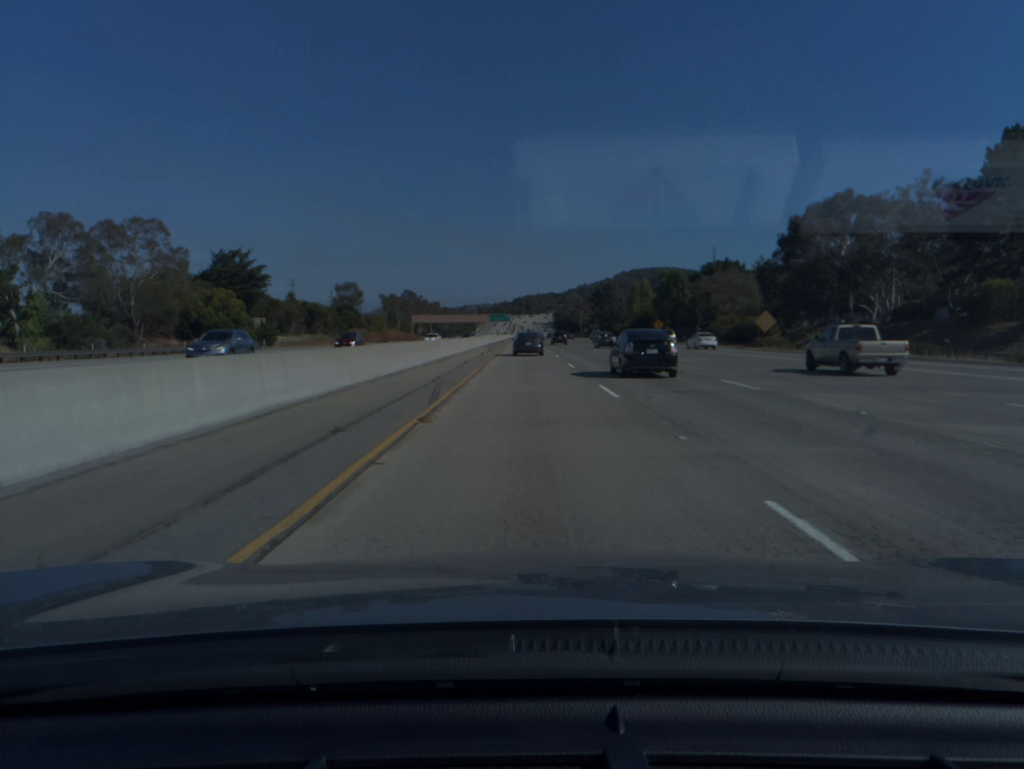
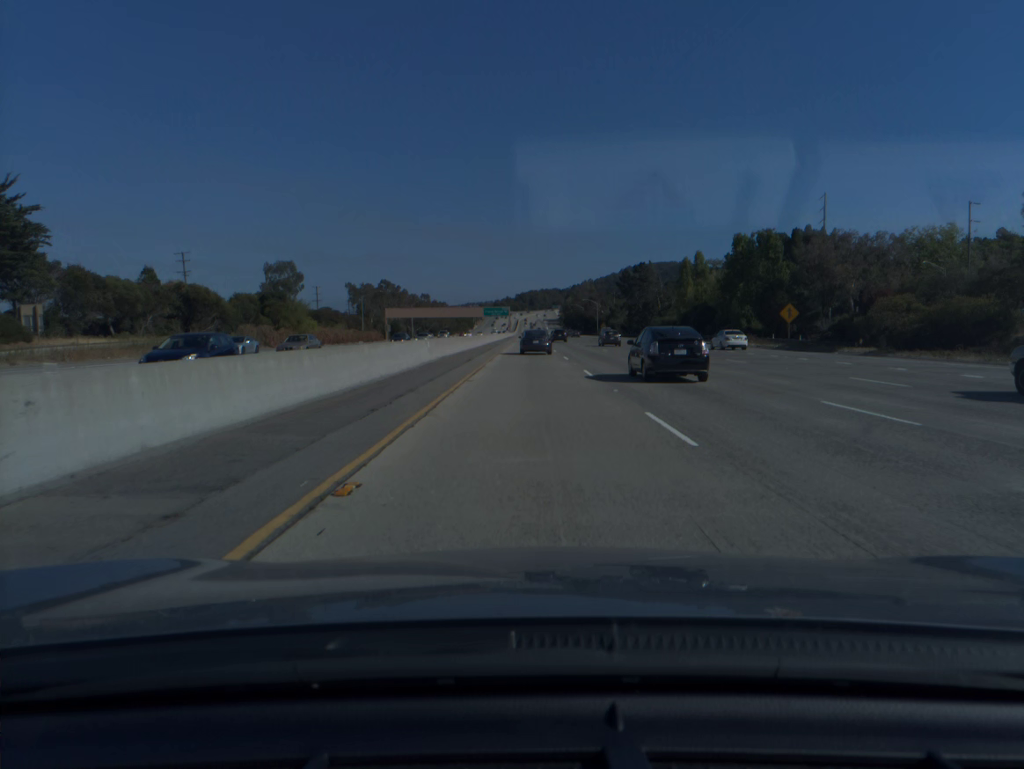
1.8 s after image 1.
(-0.2, +64.5) m; 0°
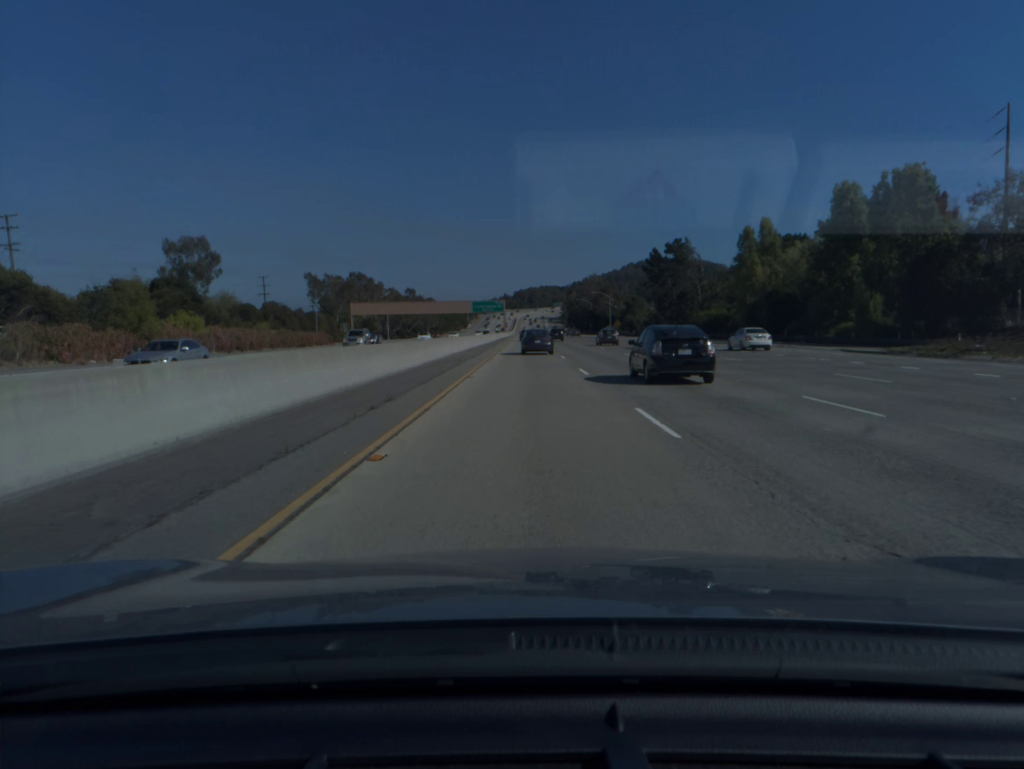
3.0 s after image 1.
(0.0, +42.0) m; 0°
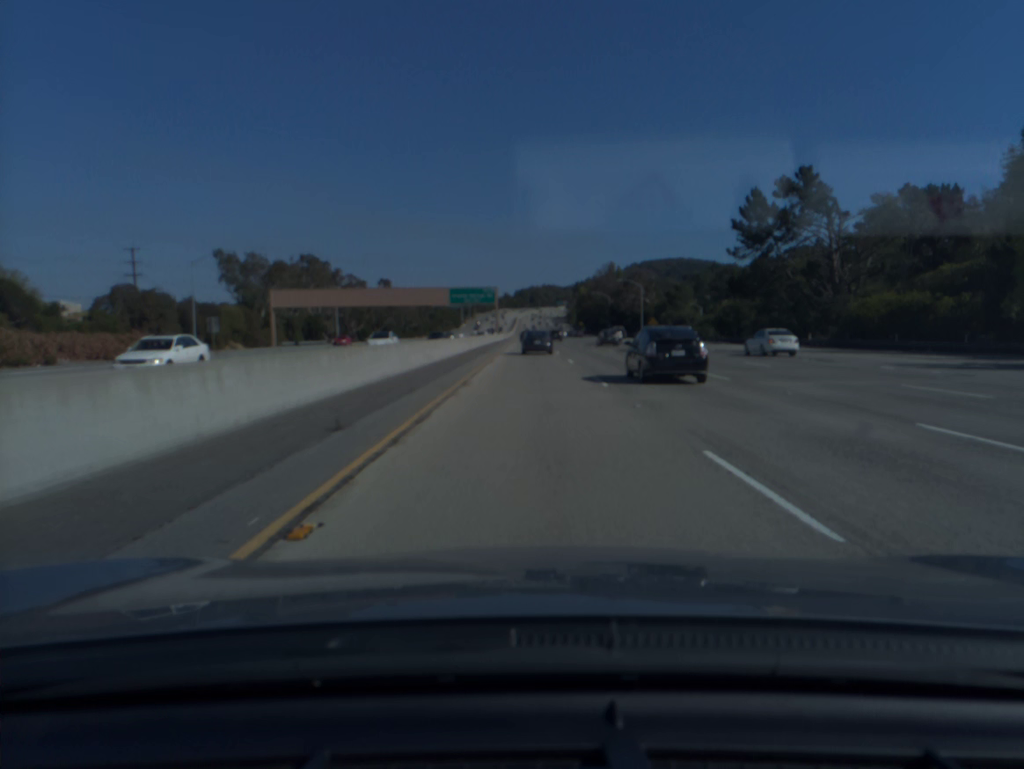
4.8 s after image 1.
(-0.2, +61.7) m; 0°
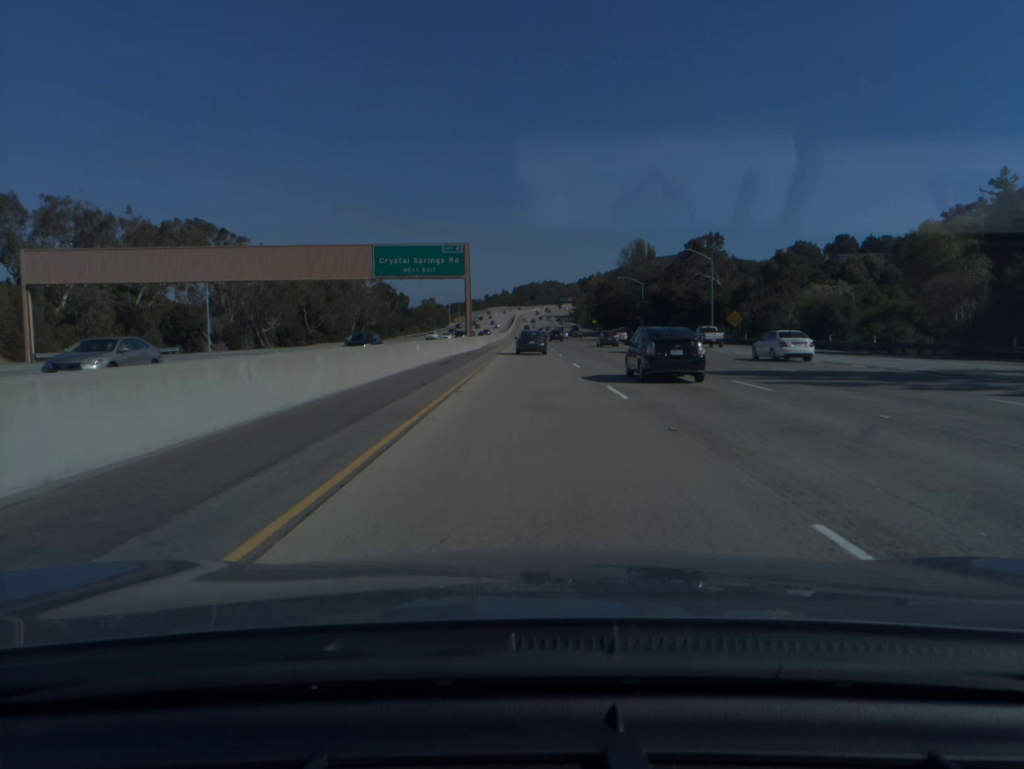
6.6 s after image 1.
(+0.1, +60.5) m; 0°
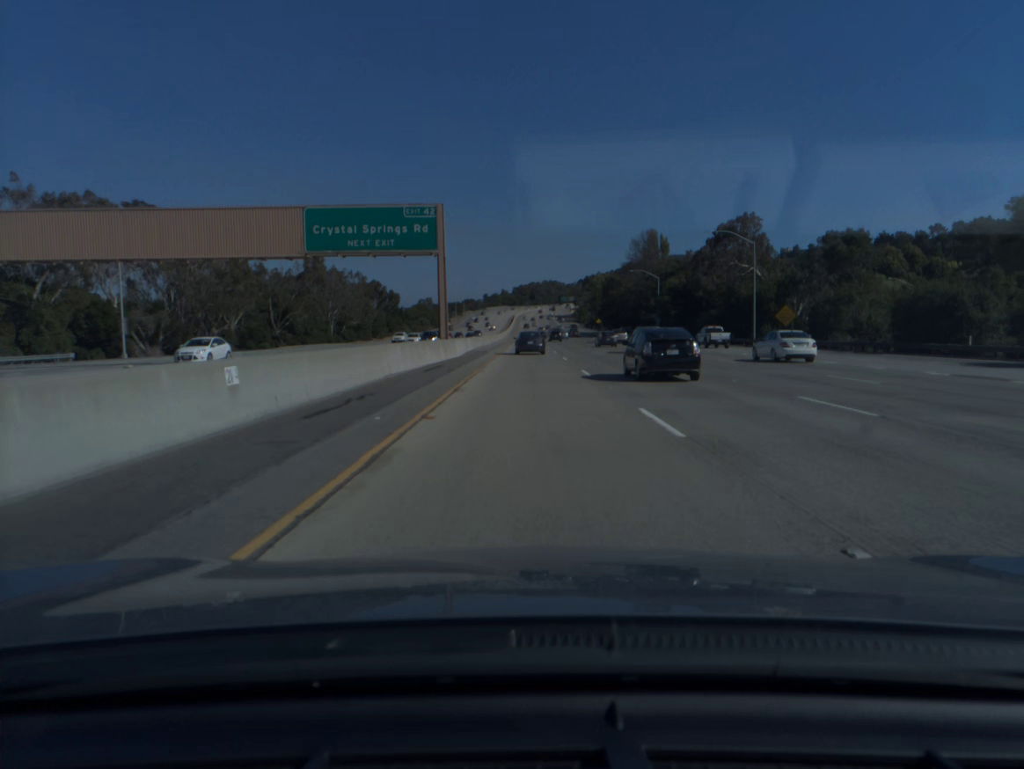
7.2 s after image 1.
(0.0, +20.1) m; 0°
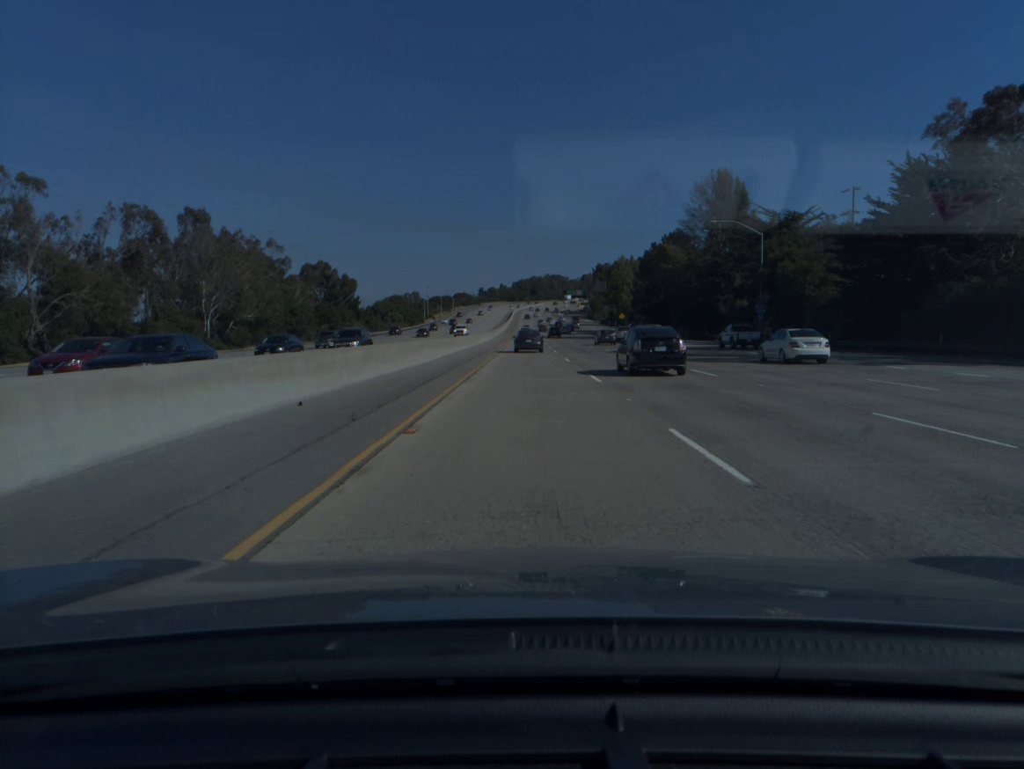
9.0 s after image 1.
(0.0, +60.1) m; 0°
